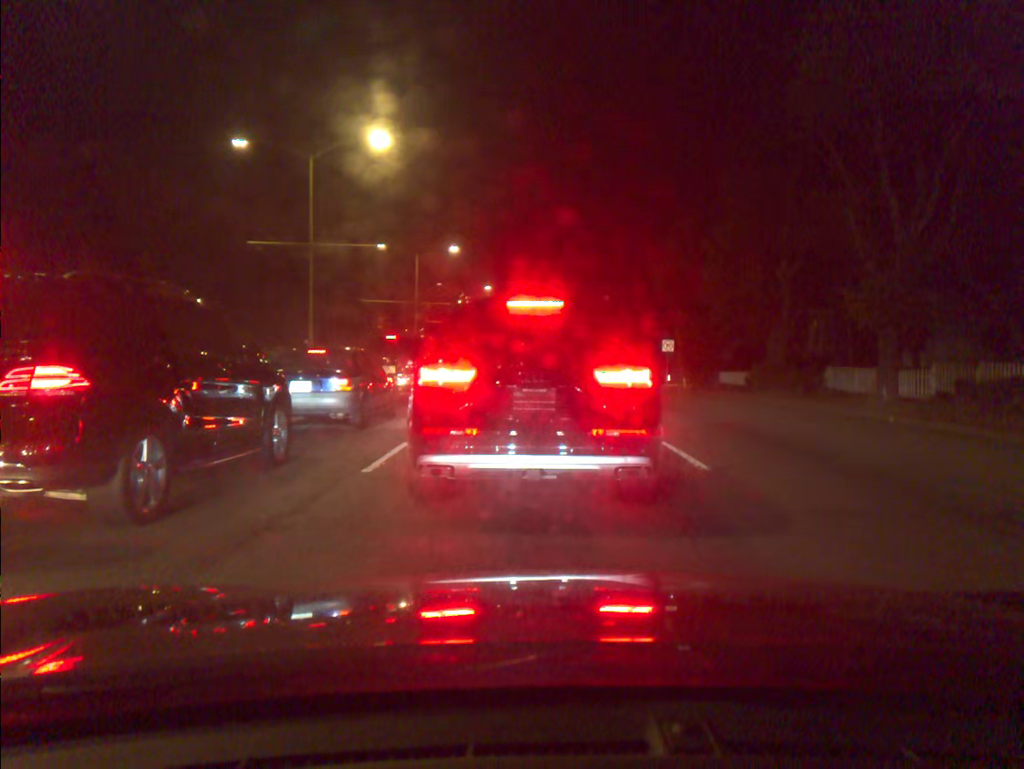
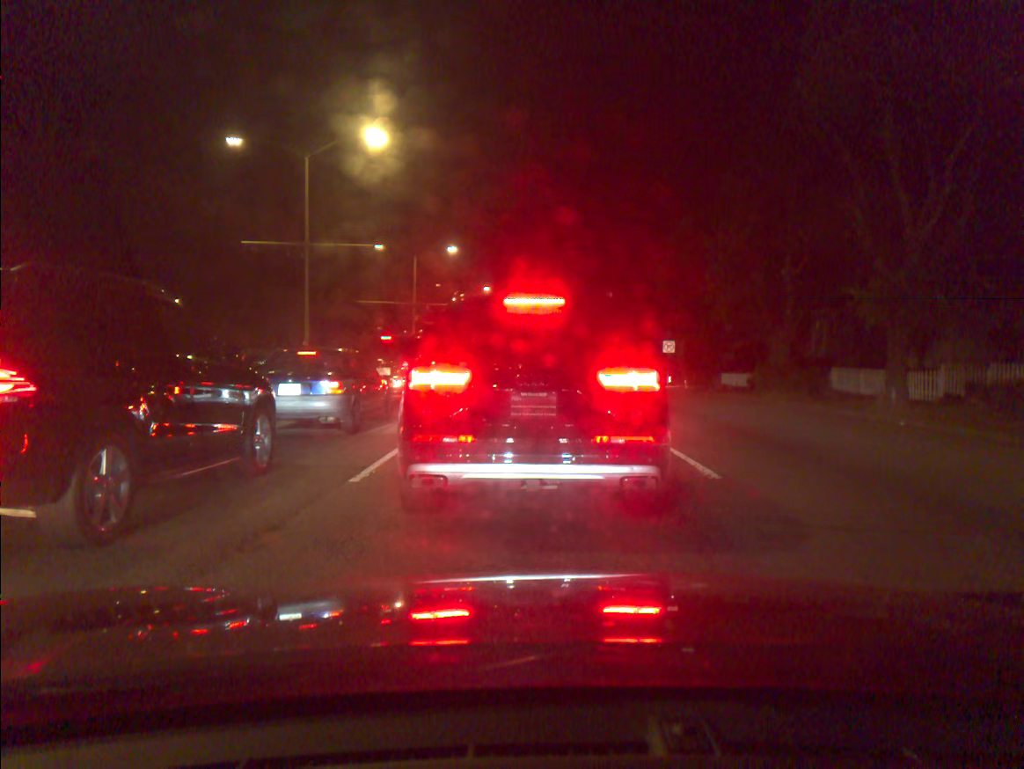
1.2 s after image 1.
(0.0, +0.5) m; 0°
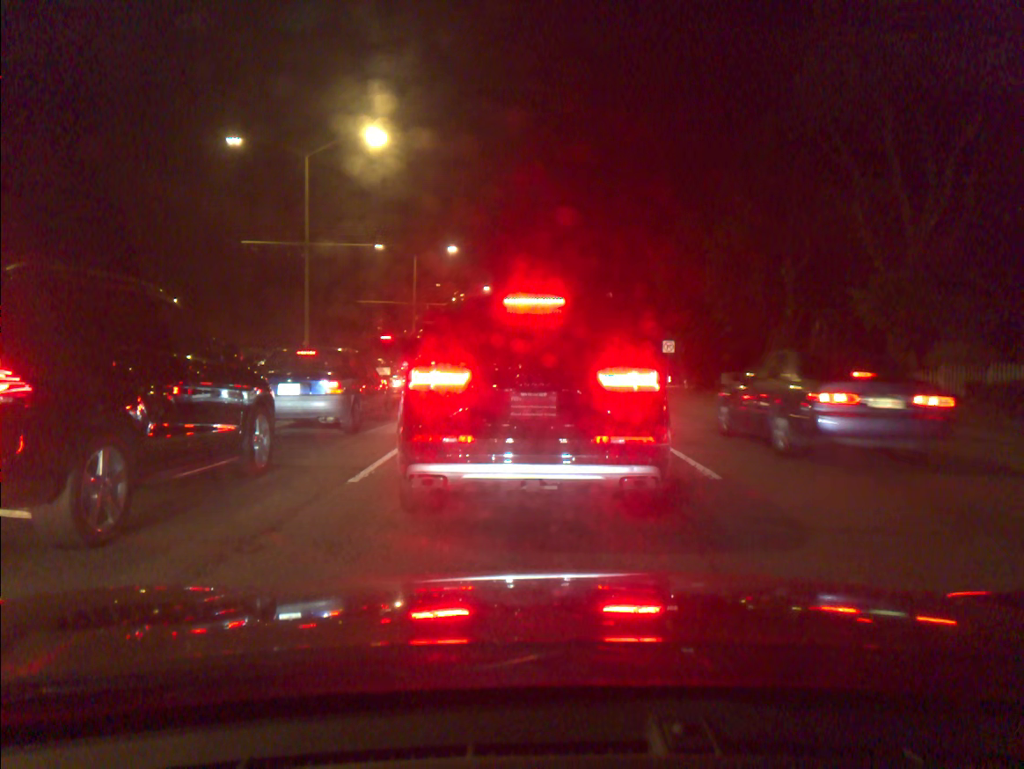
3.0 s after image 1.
(0.0, +0.1) m; 0°
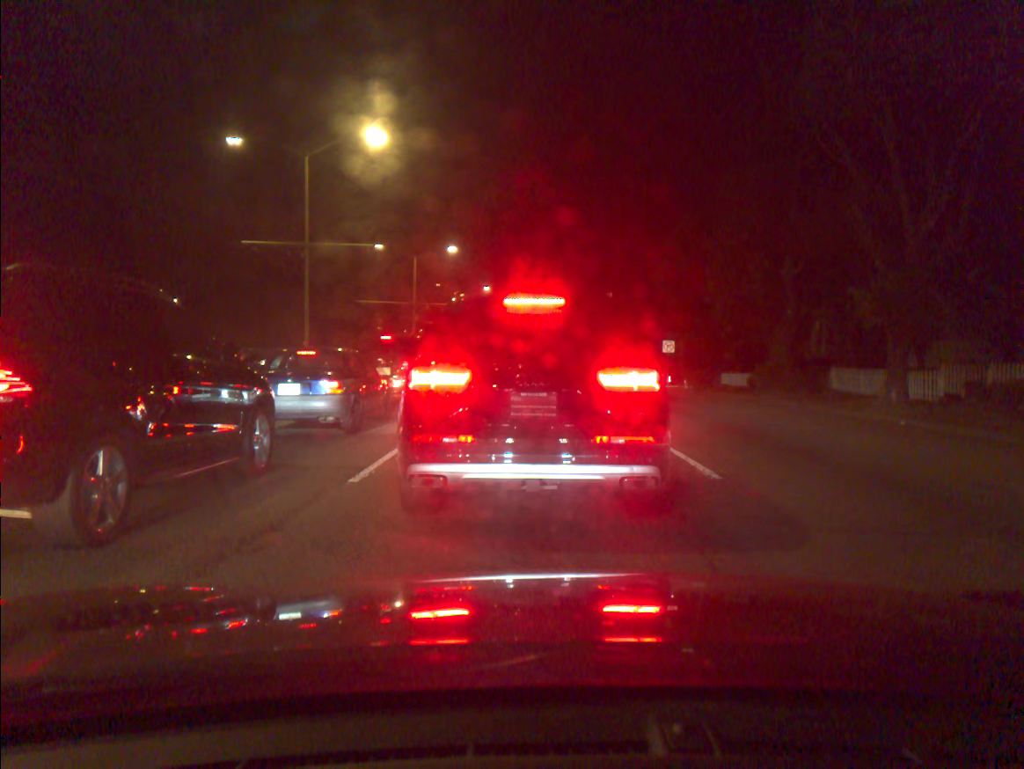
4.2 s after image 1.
(0.0, 0.0) m; 0°
